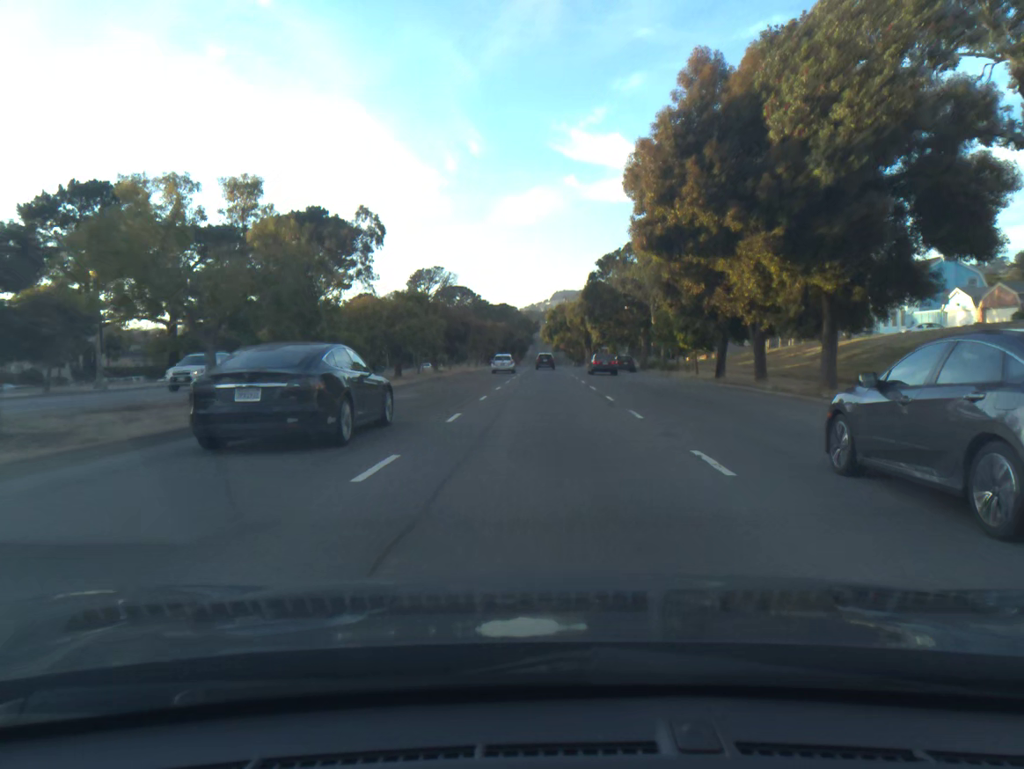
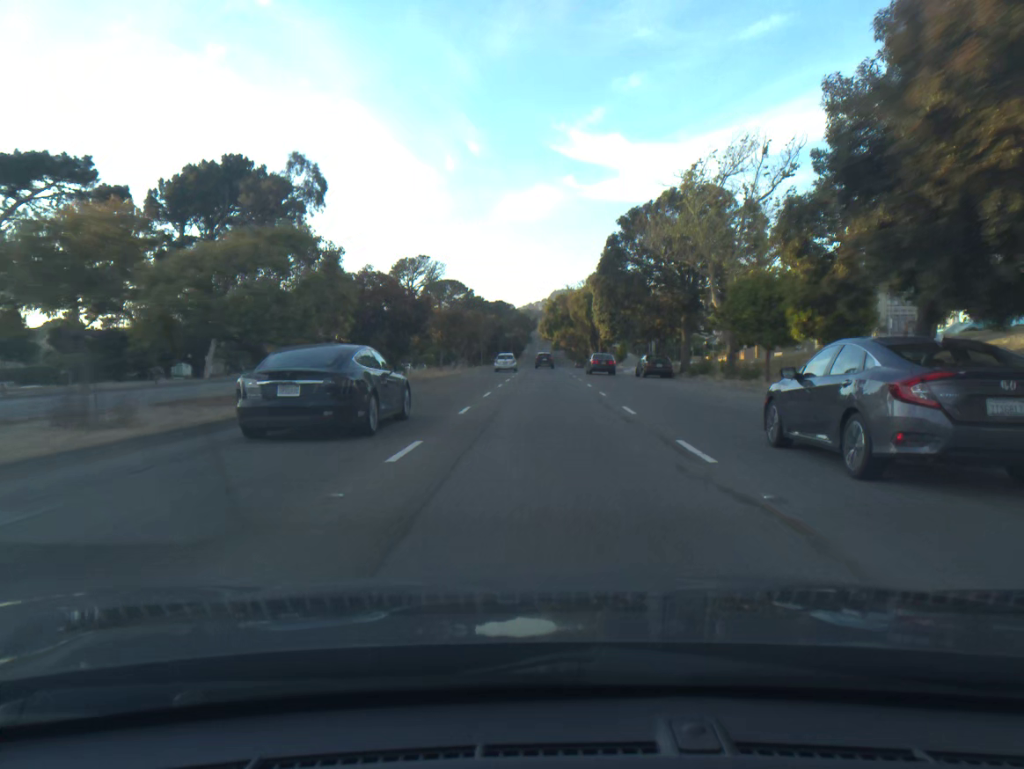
(0.0, +20.0) m; 0°
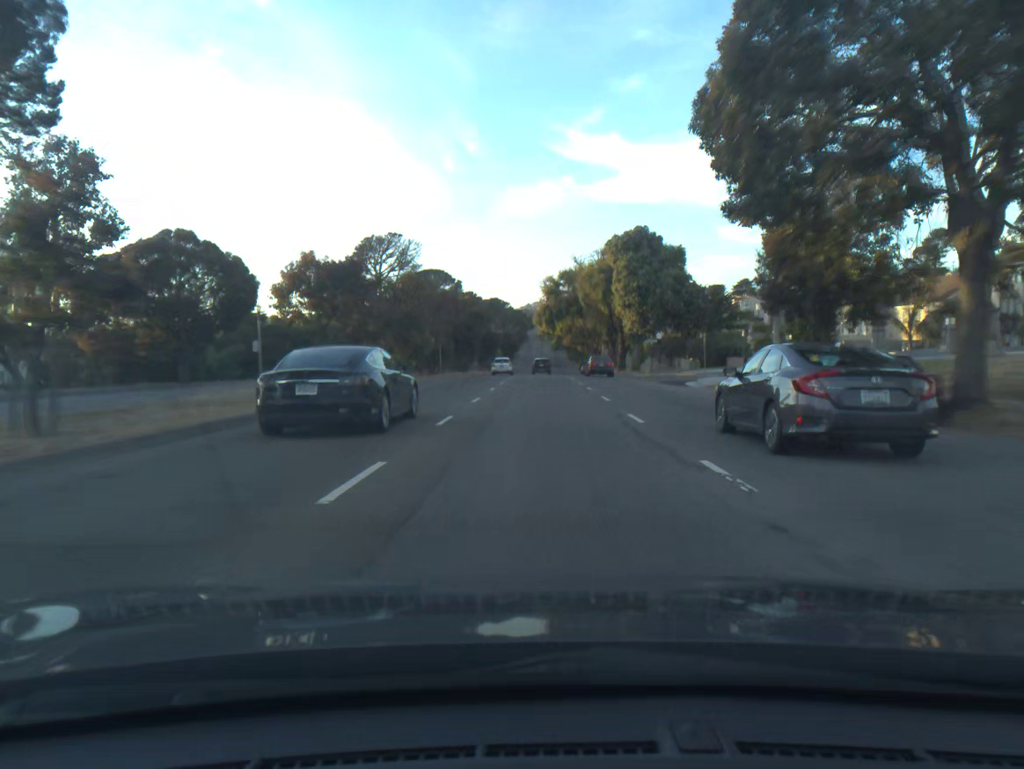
(+0.1, +31.6) m; 0°
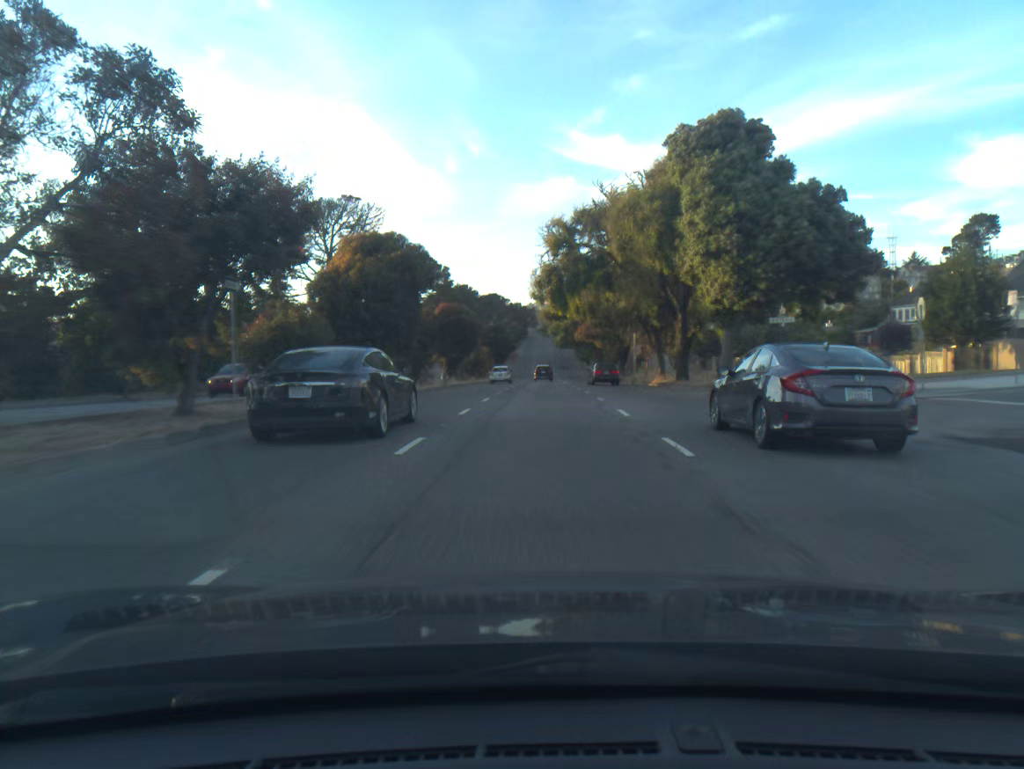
(0.0, +33.4) m; 0°
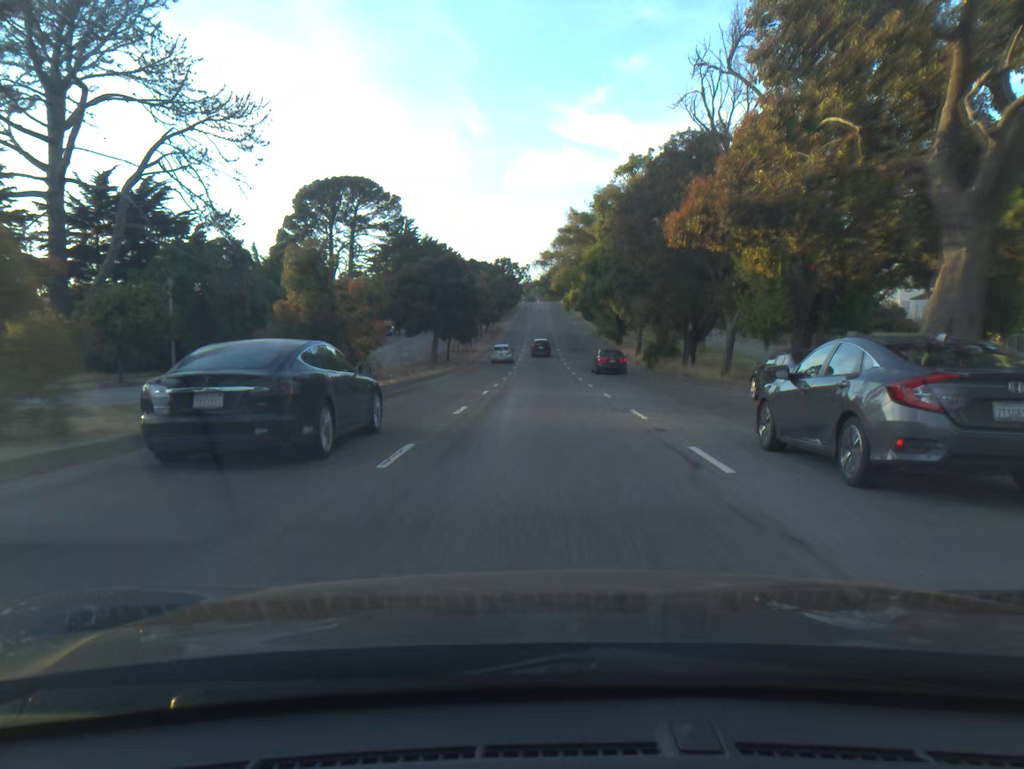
(0.0, +59.3) m; 0°
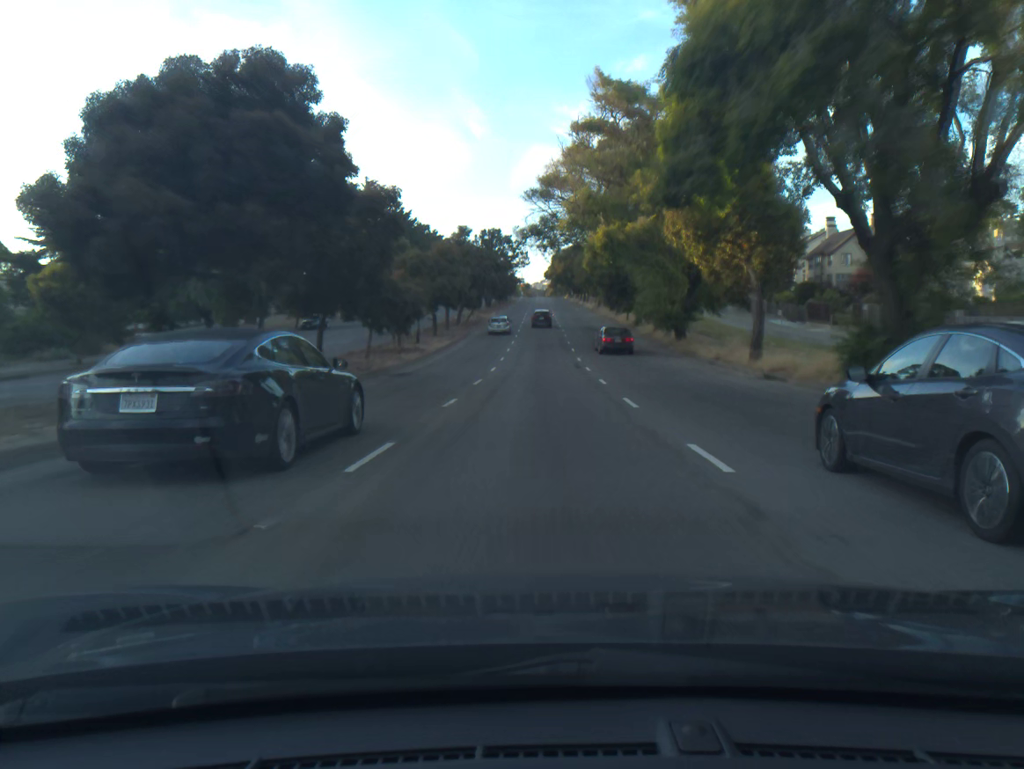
(0.0, +36.8) m; 0°
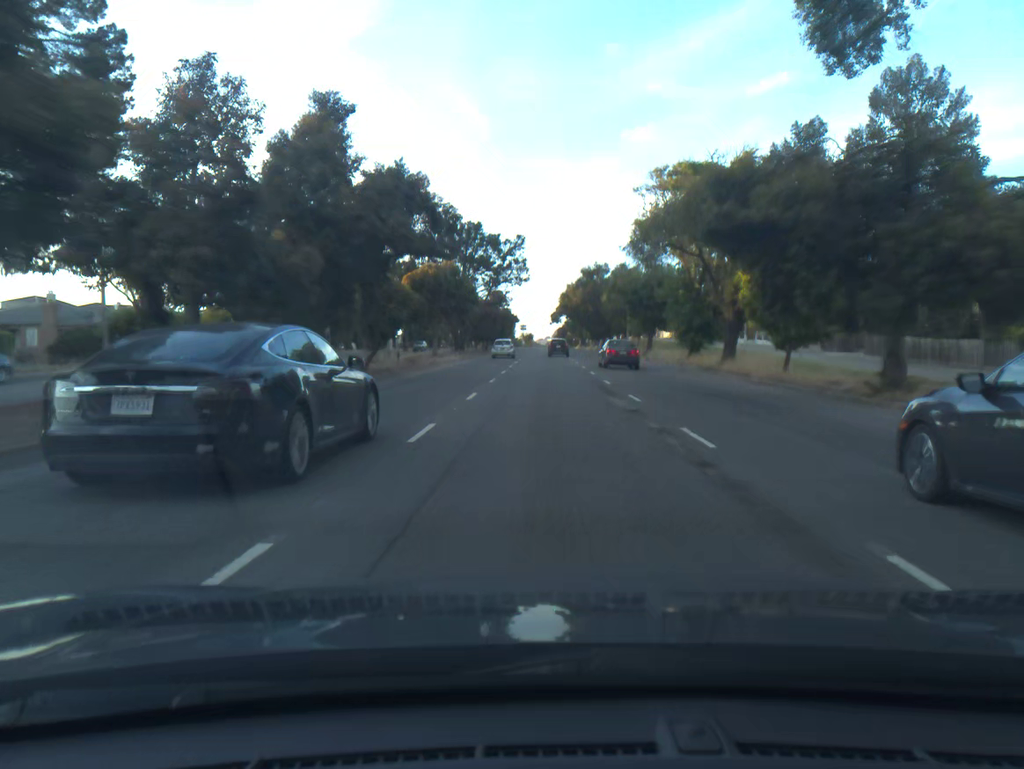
(-0.3, +48.4) m; 0°
